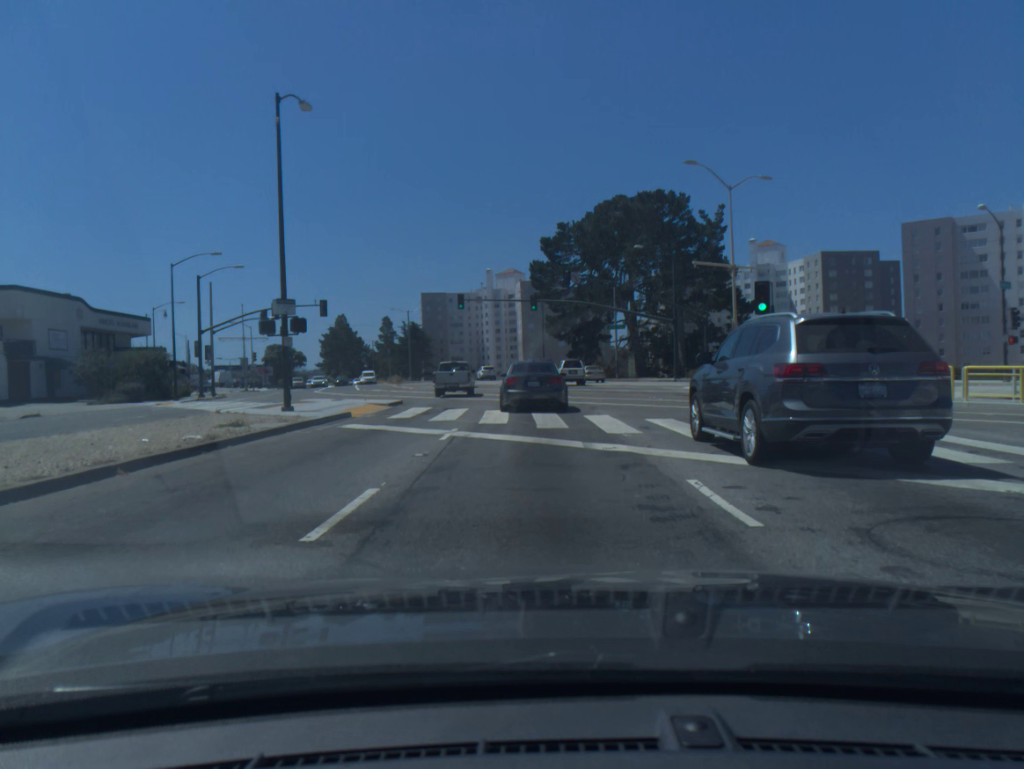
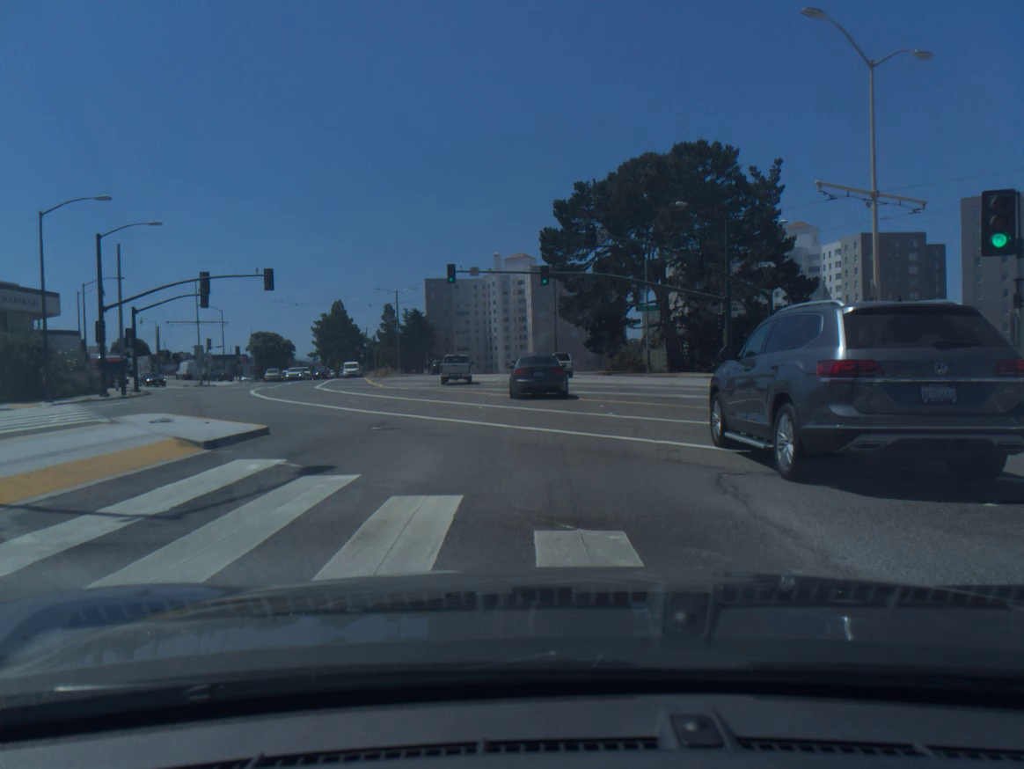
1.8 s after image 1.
(-0.1, +15.0) m; -1°
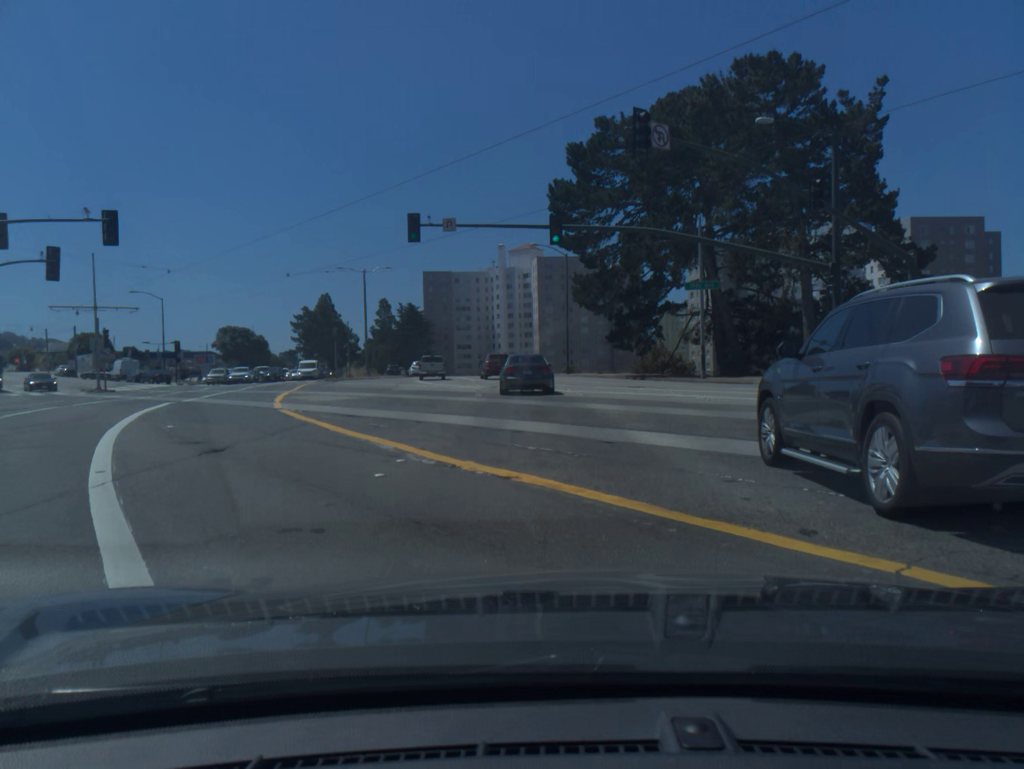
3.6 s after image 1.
(-0.1, +18.5) m; 0°
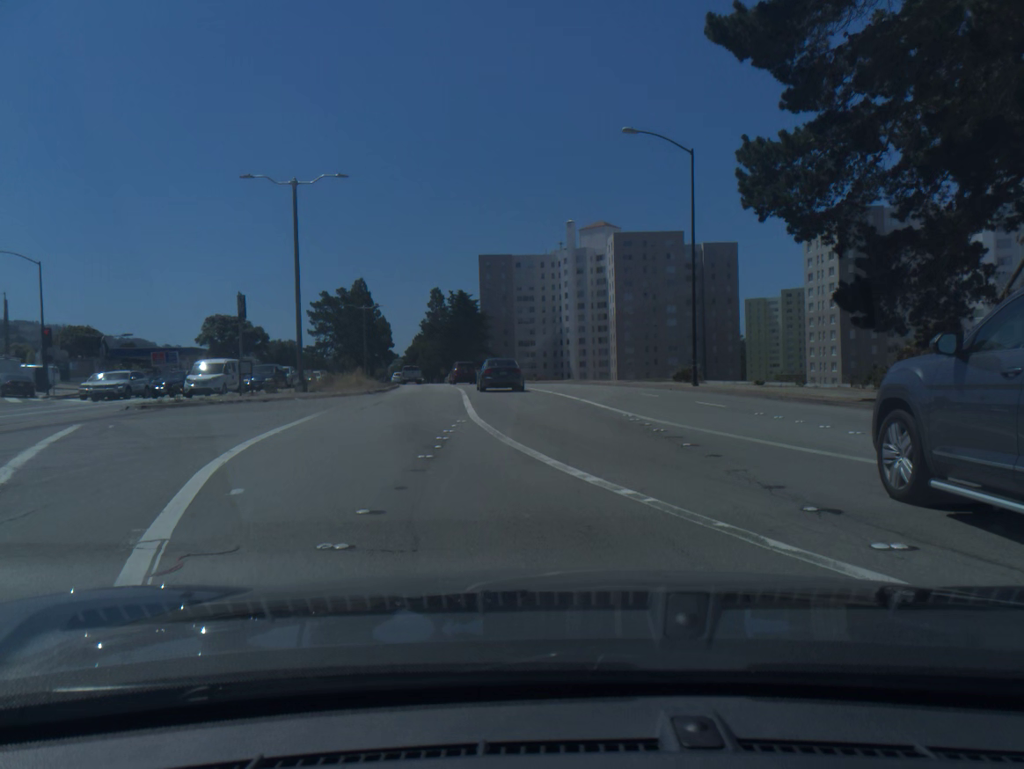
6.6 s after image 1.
(-1.4, +33.9) m; -5°
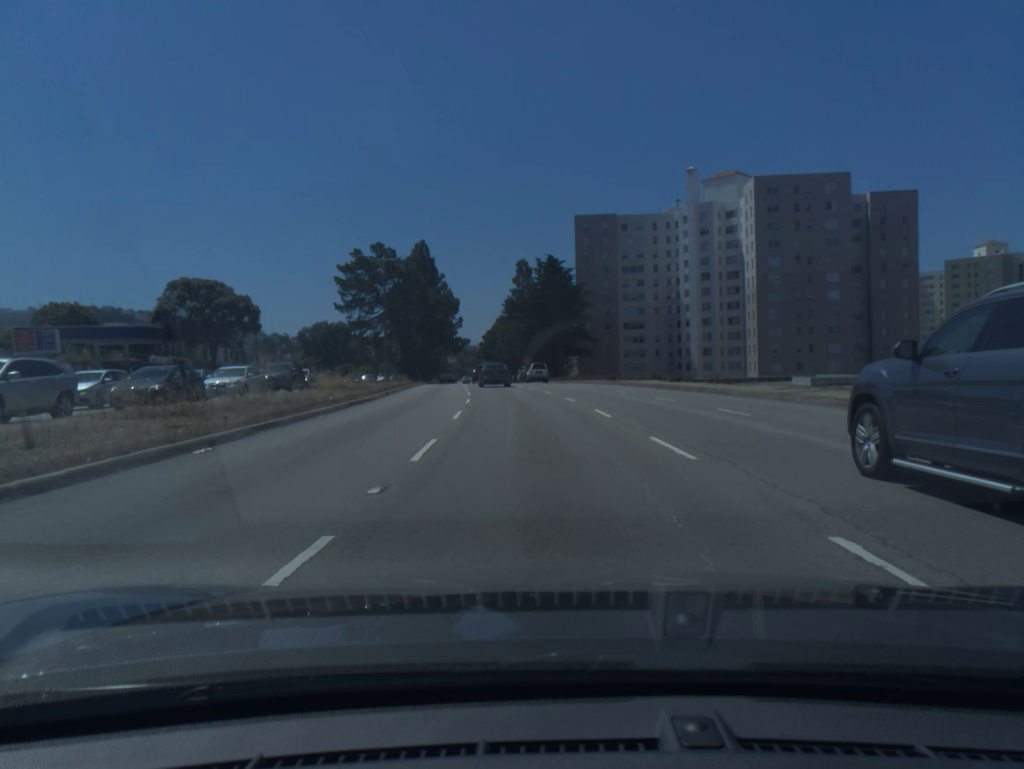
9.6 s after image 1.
(-2.4, +38.1) m; -7°
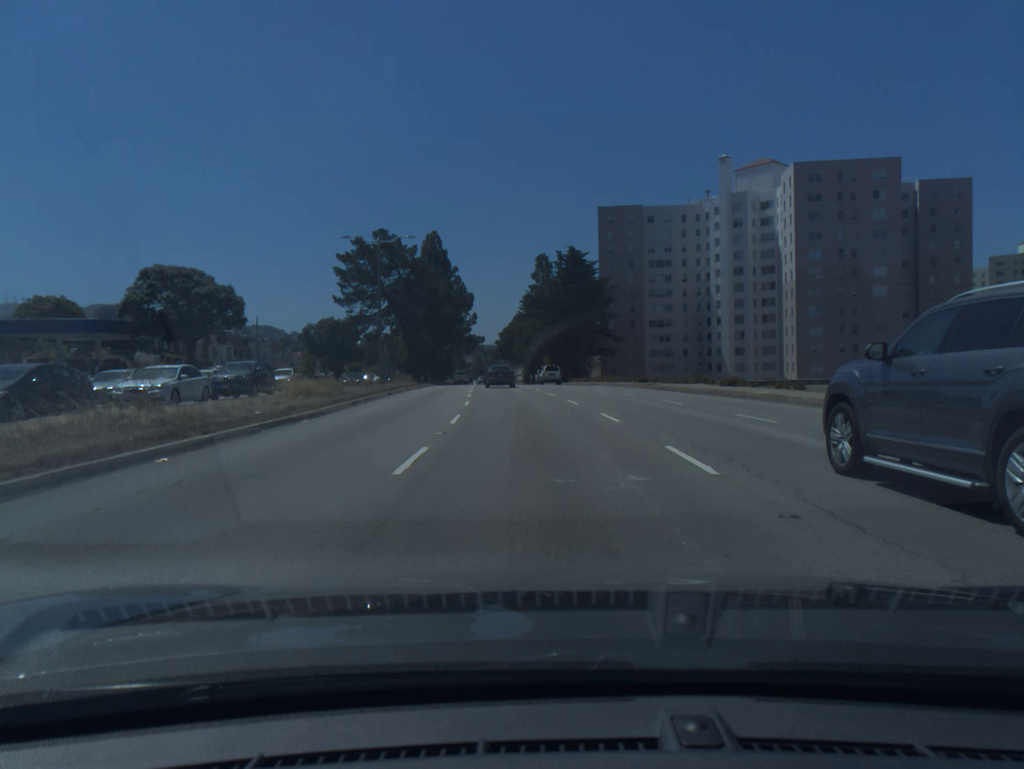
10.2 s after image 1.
(-0.1, +8.6) m; -1°
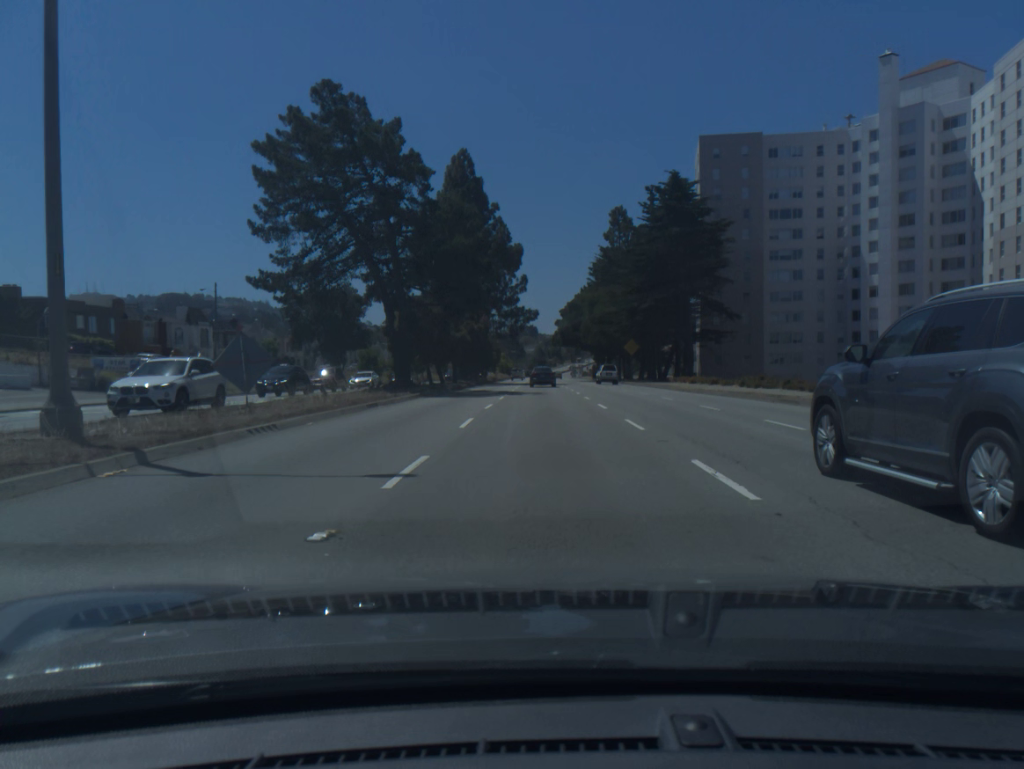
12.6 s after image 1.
(-1.8, +38.1) m; -4°
